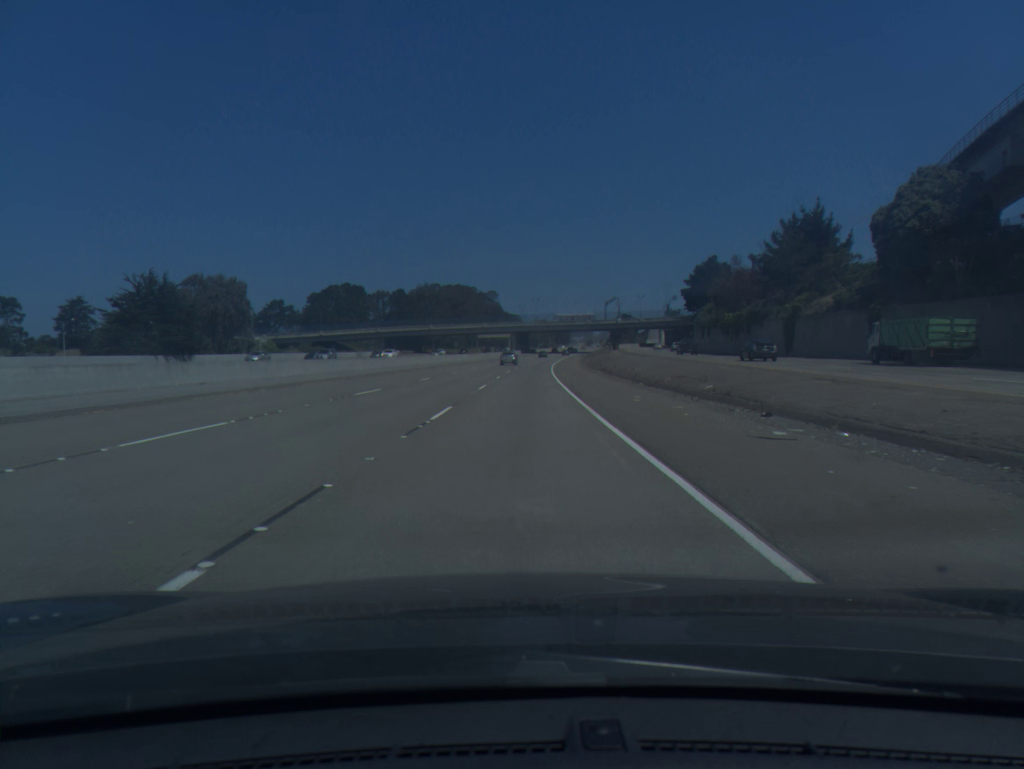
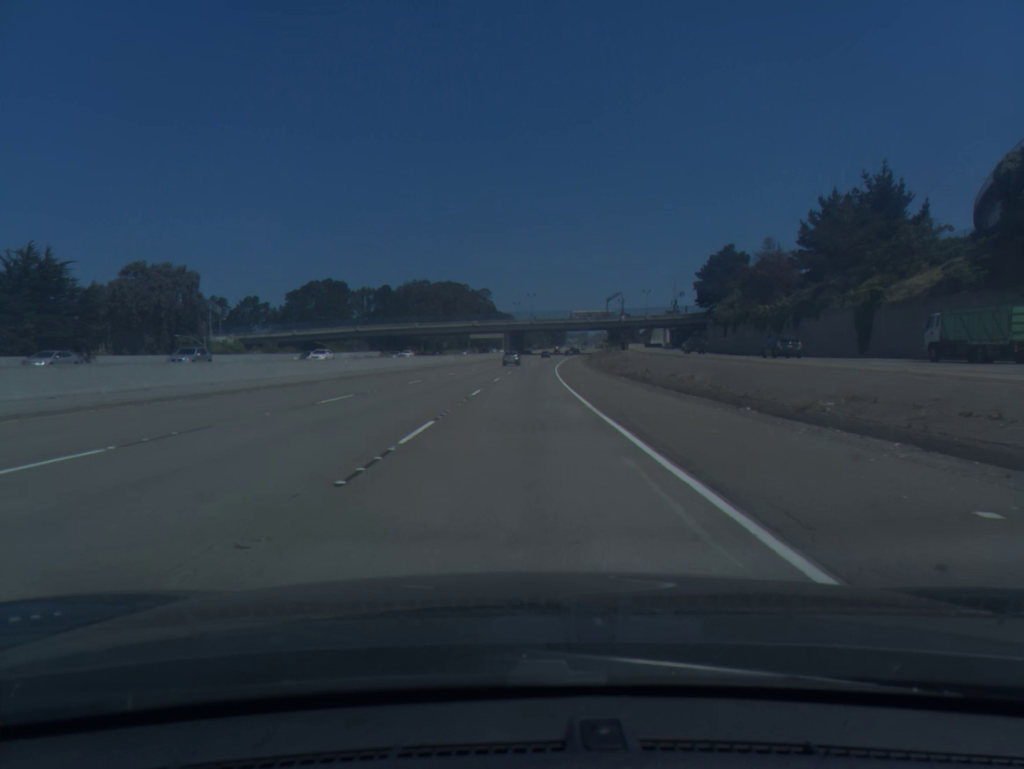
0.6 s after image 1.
(0.0, +19.0) m; 0°
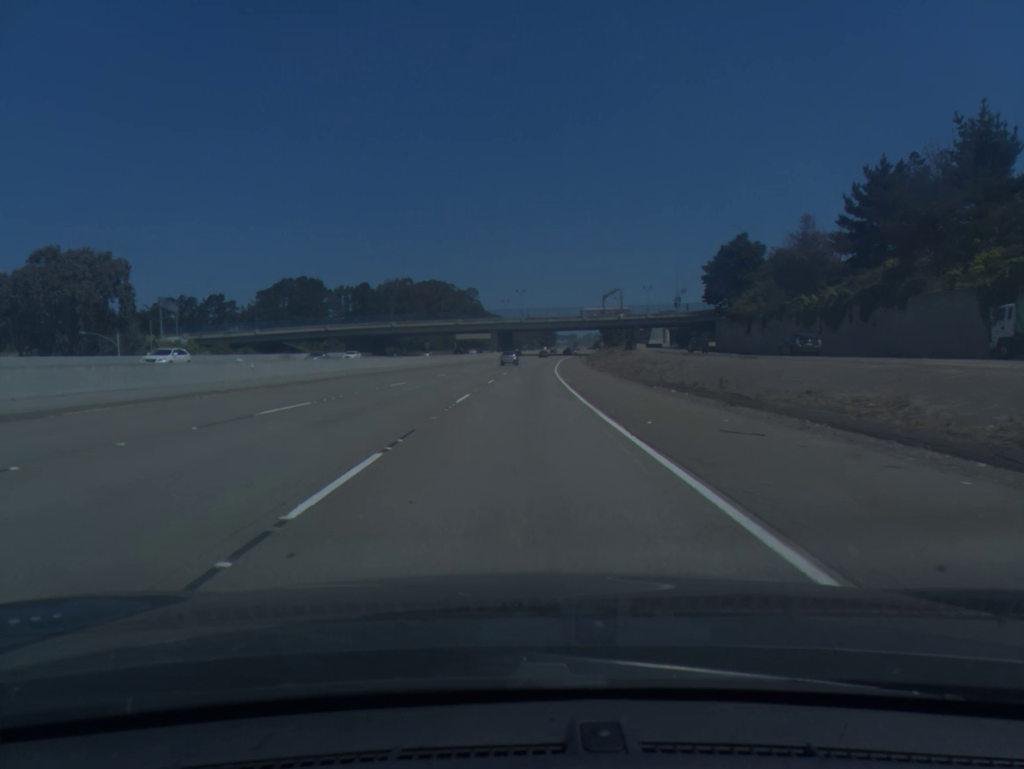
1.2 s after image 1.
(+0.1, +19.1) m; +1°
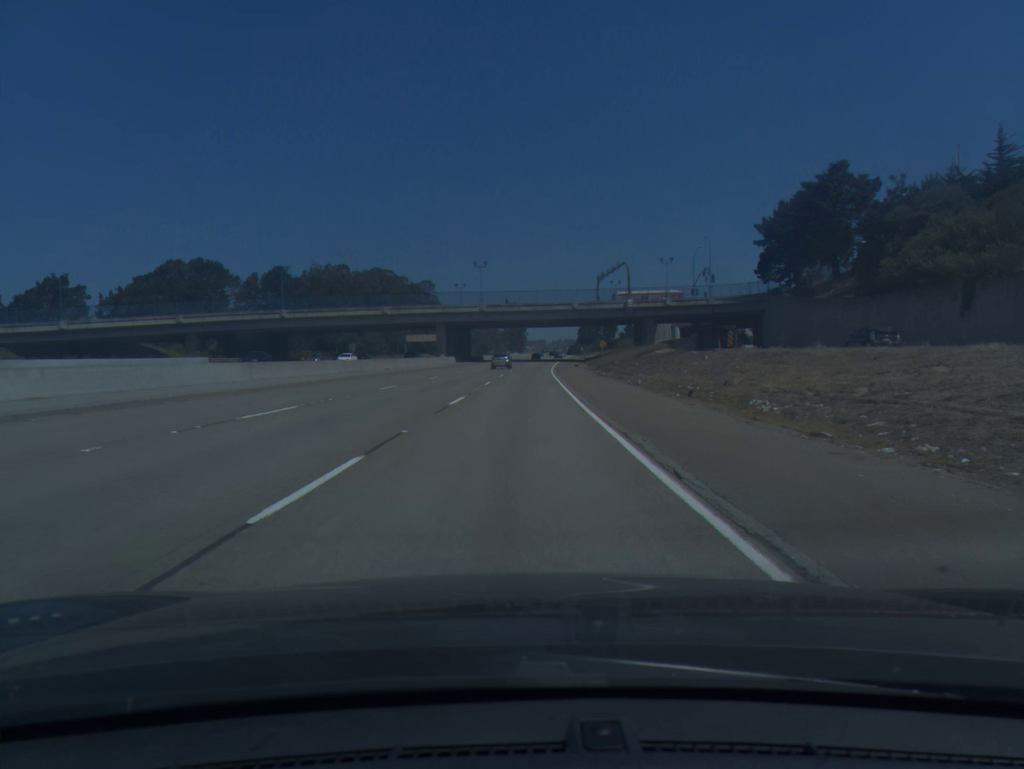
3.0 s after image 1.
(+1.3, +58.0) m; +2°
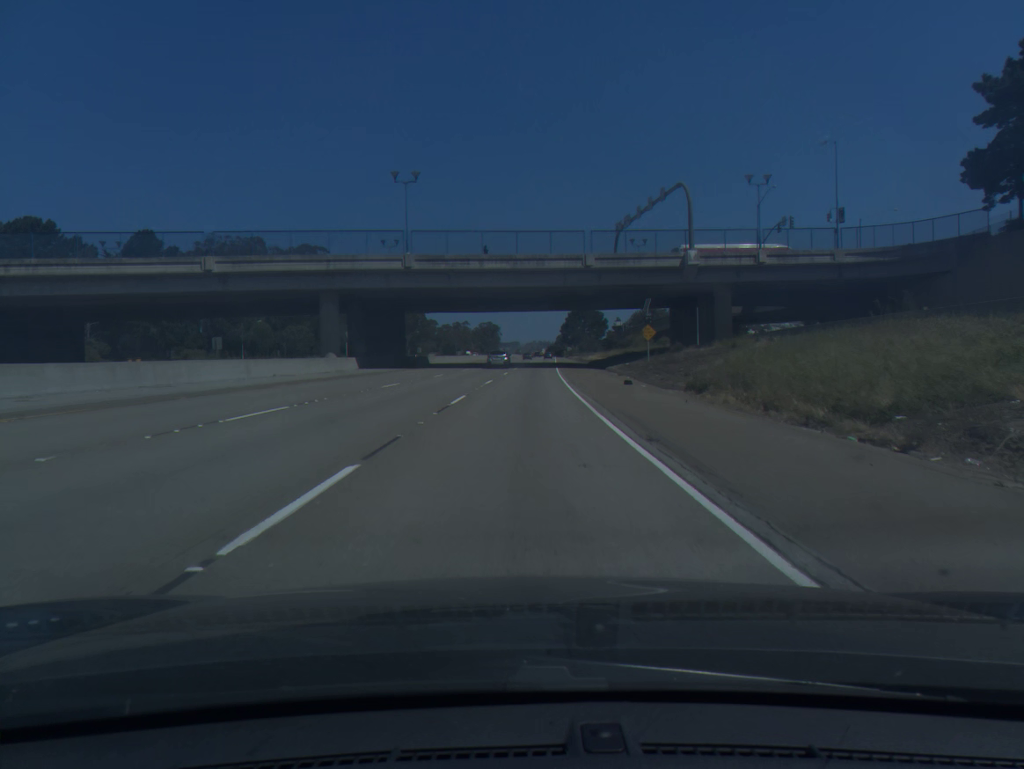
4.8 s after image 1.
(+0.9, +58.9) m; +2°
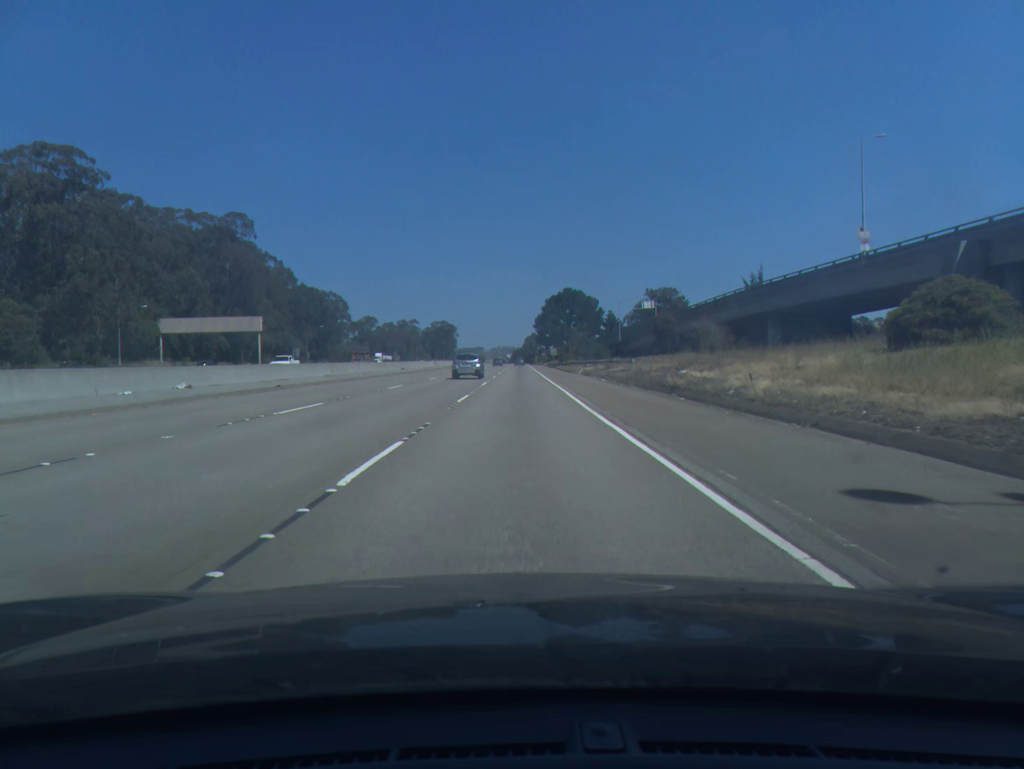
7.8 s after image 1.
(+2.9, +99.0) m; +3°
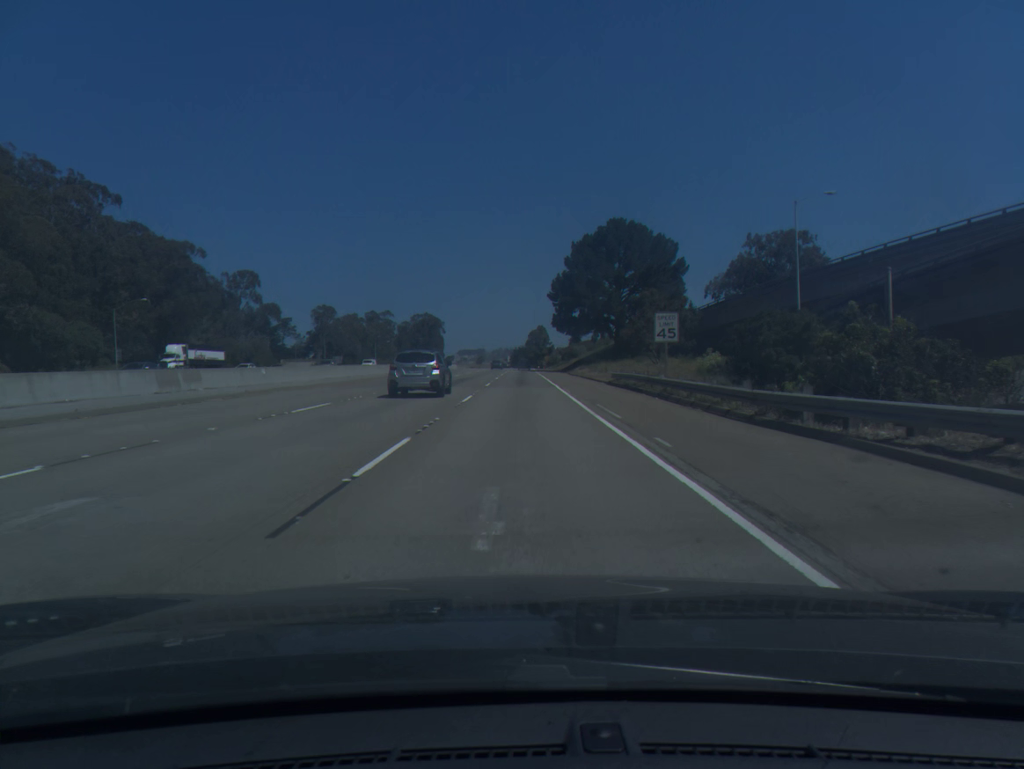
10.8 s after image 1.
(+0.2, +100.3) m; 0°
